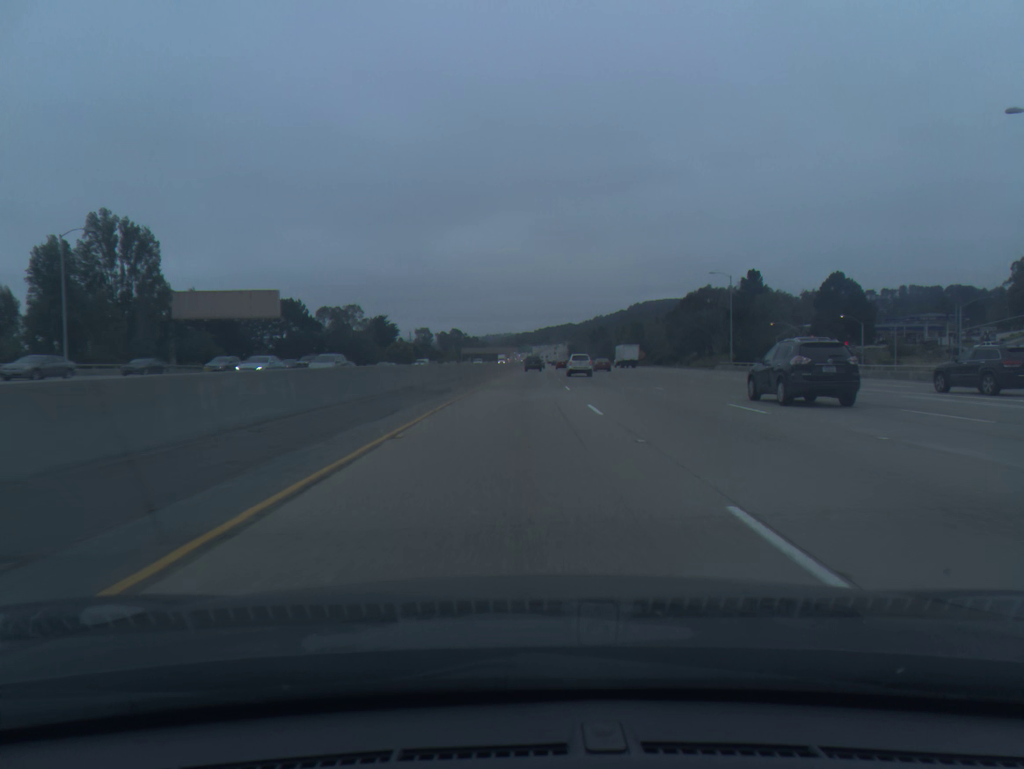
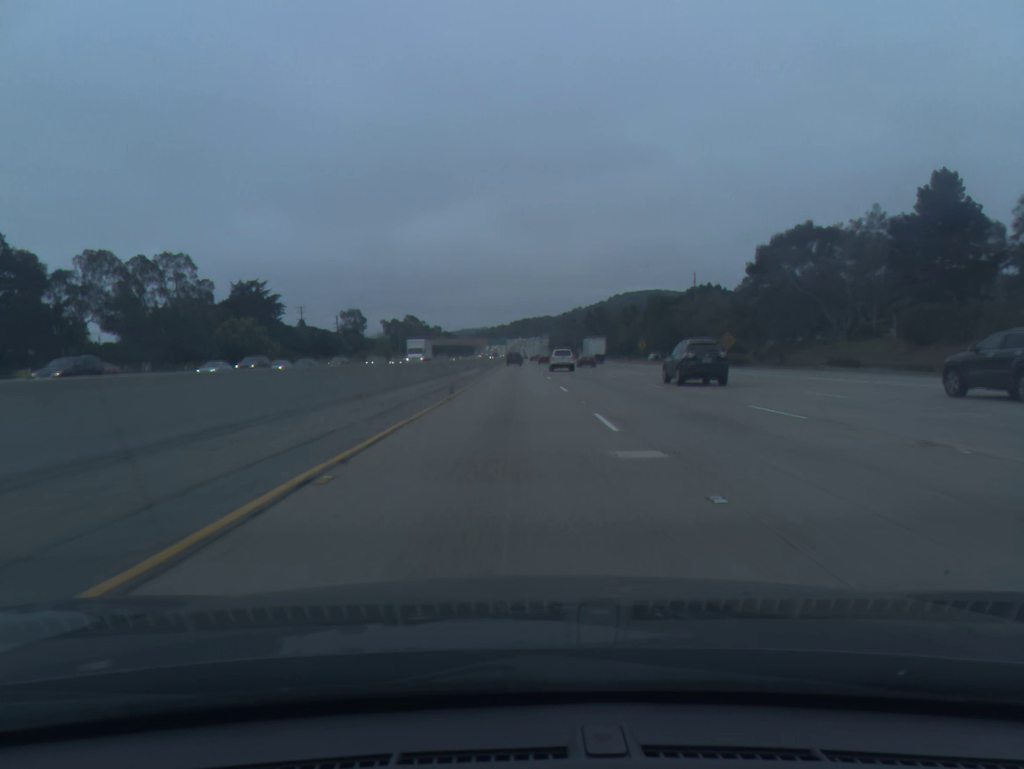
(+2.2, +92.2) m; +2°
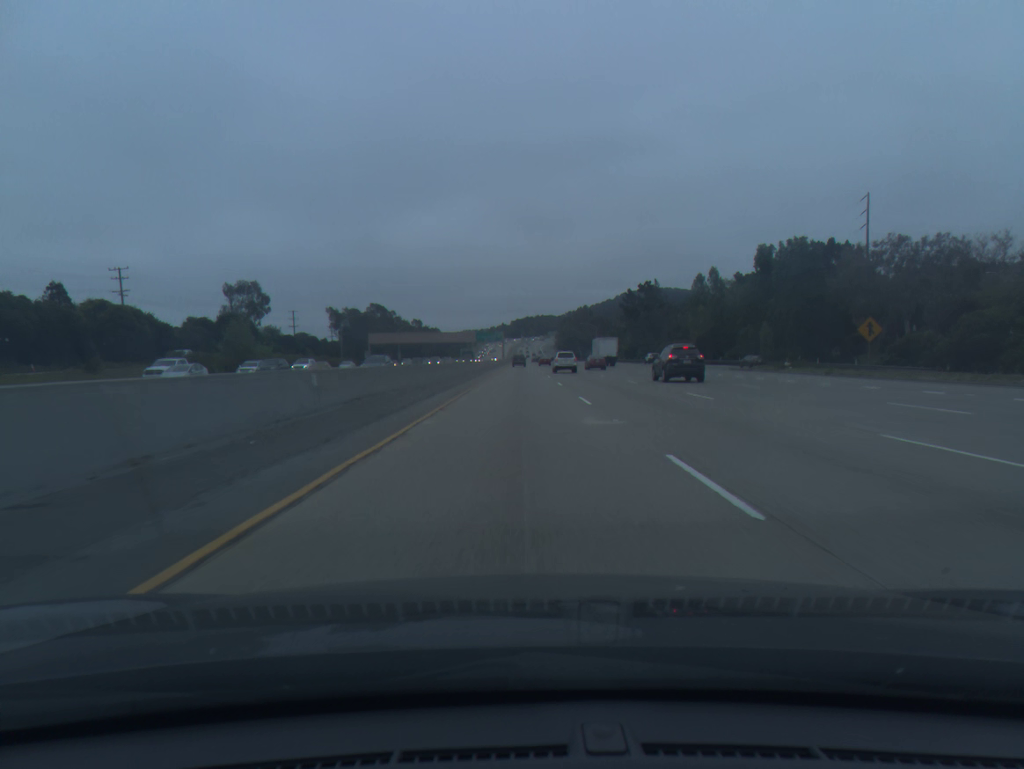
(-0.3, +92.0) m; 0°
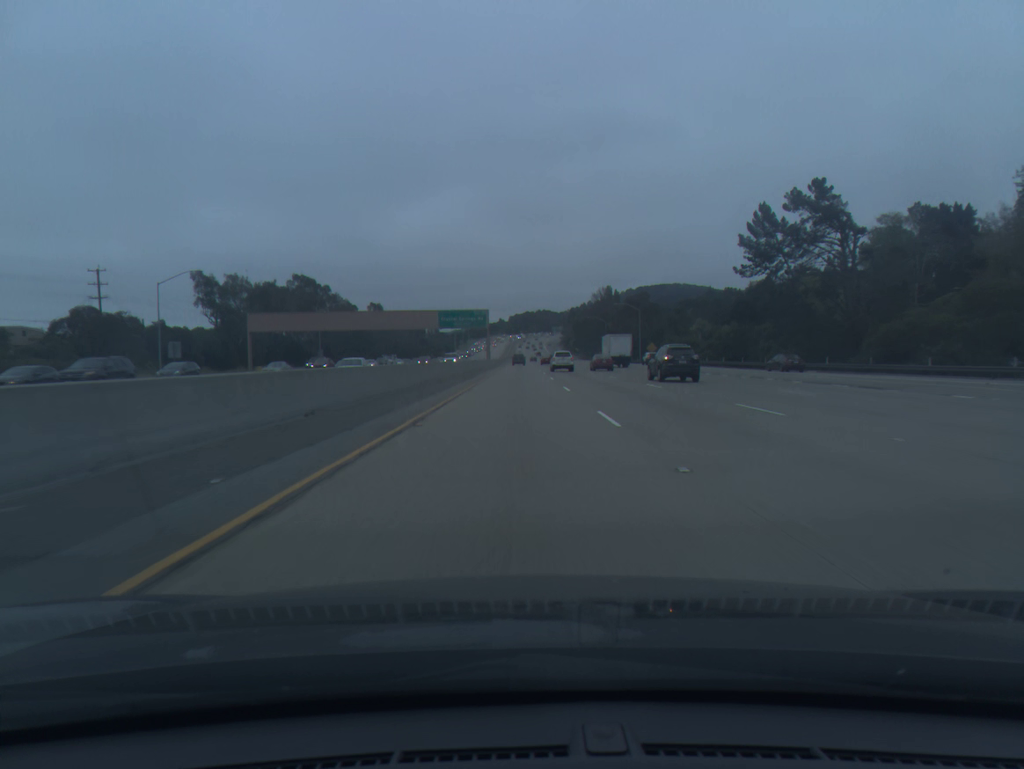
(+0.1, +92.0) m; 0°
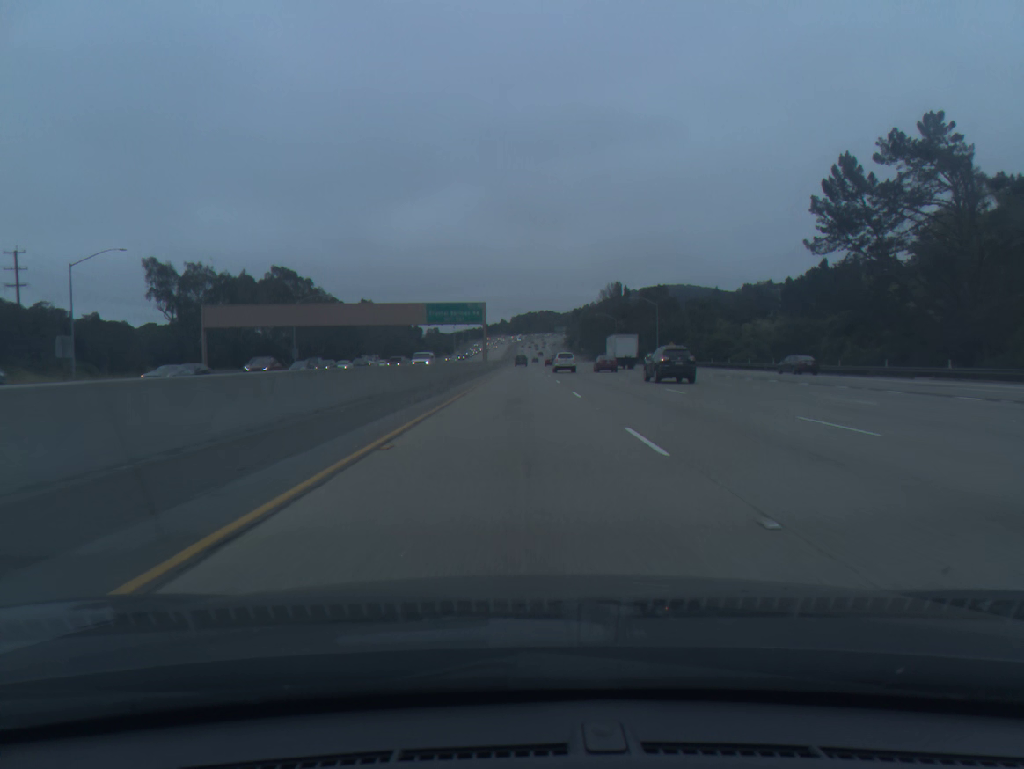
(0.0, +18.4) m; 0°
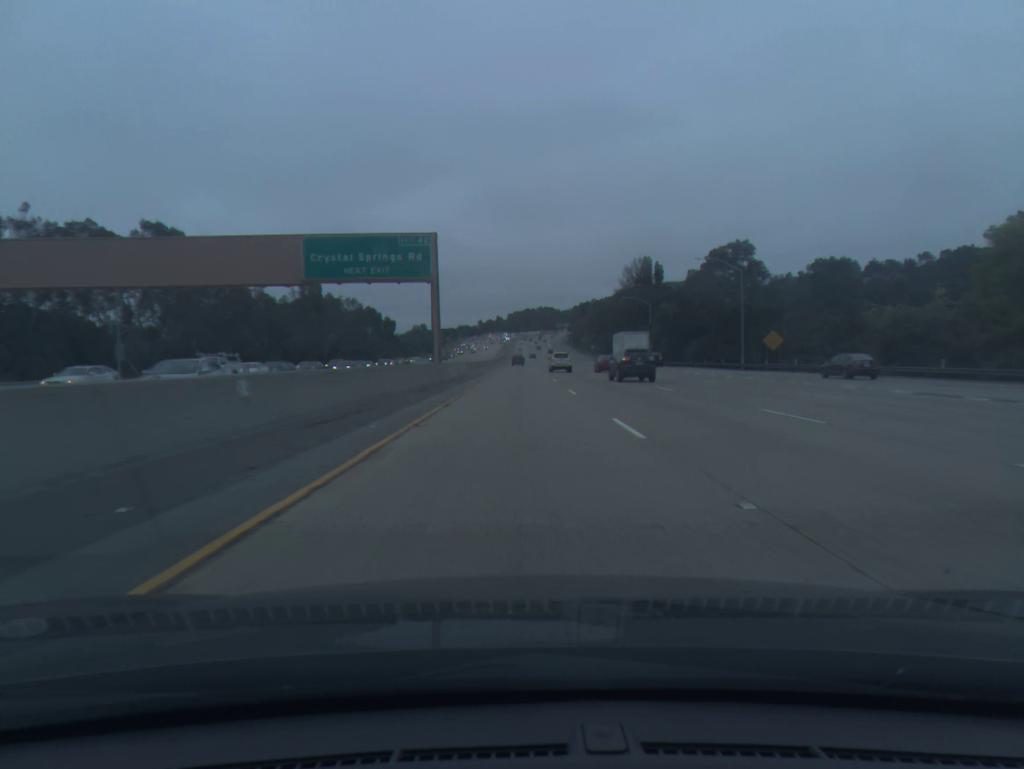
(+0.1, +55.0) m; 0°
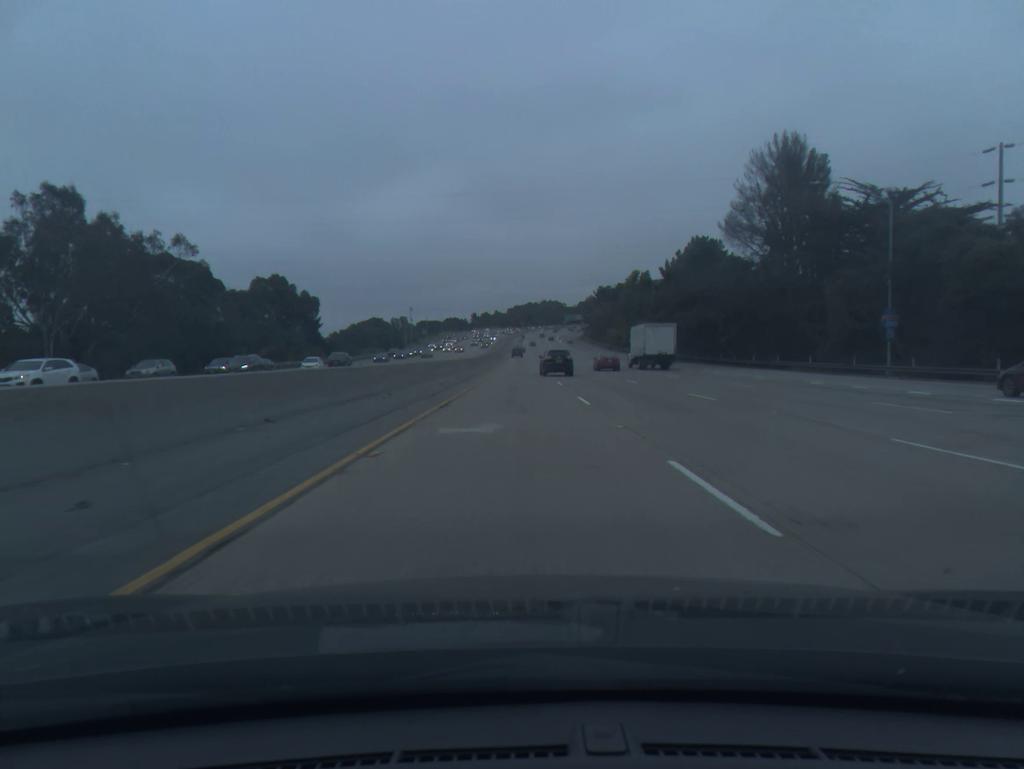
(0.0, +91.7) m; 0°
